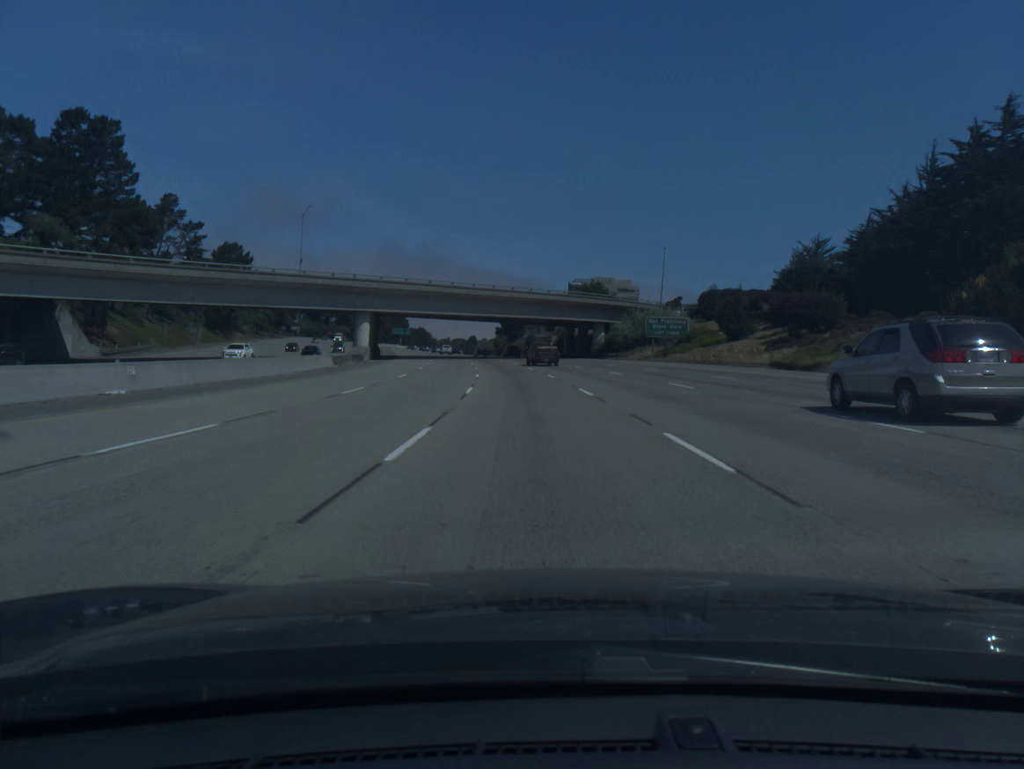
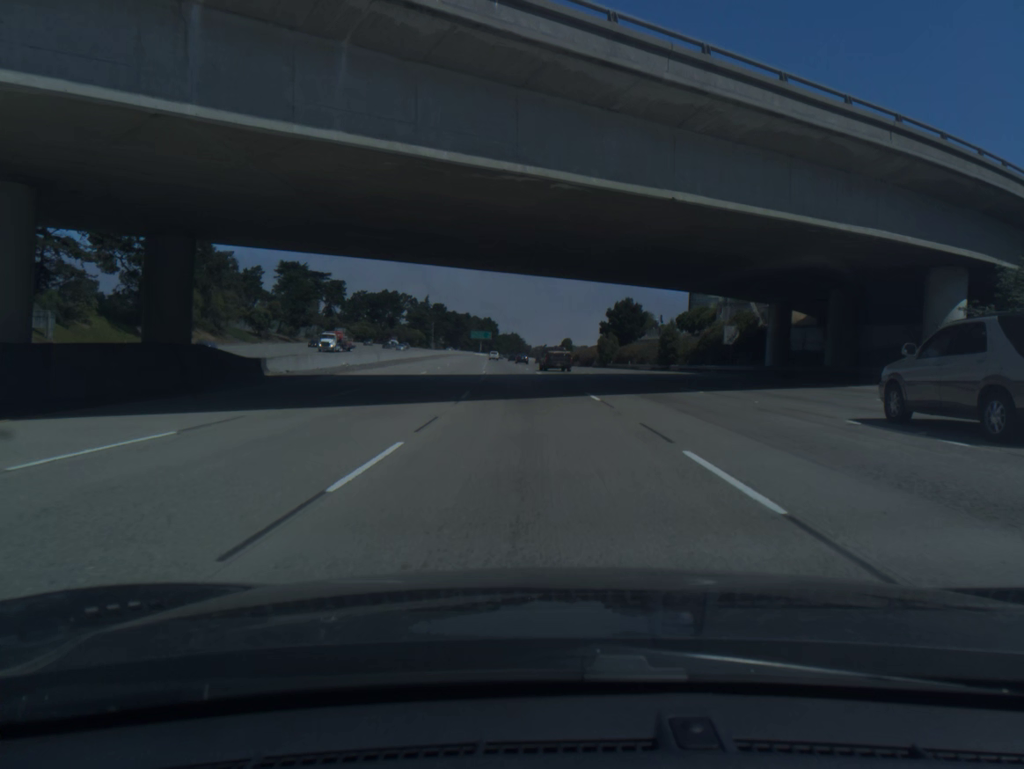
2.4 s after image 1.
(-4.6, +73.1) m; -7°
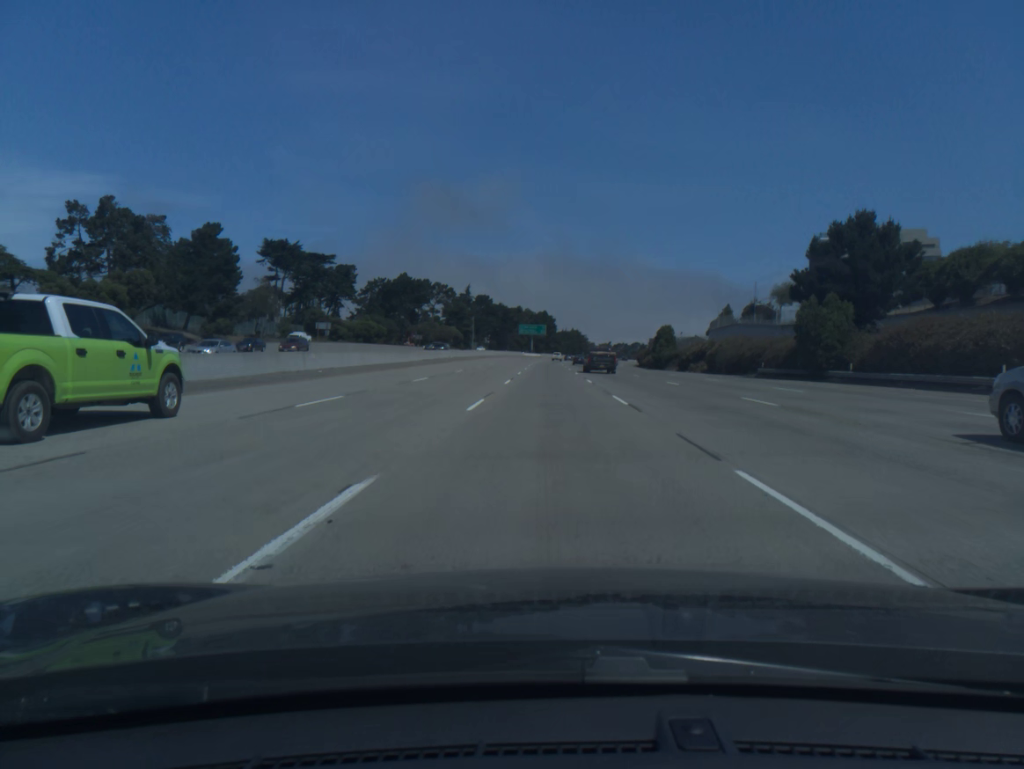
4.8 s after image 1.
(-3.6, +73.2) m; -4°
